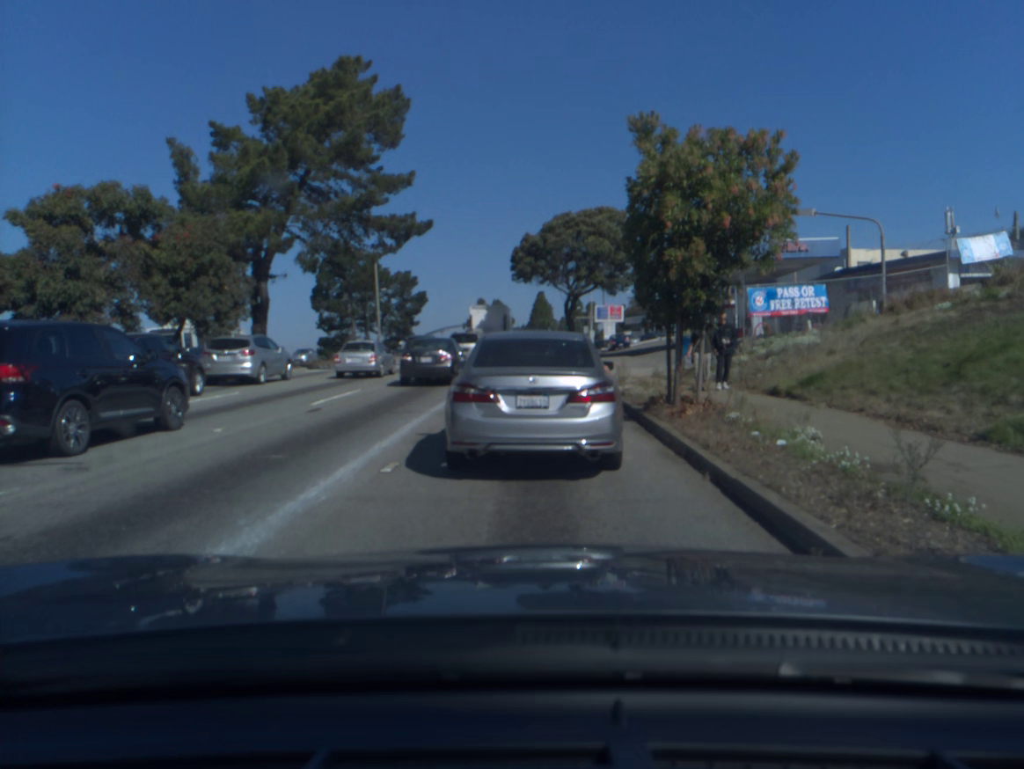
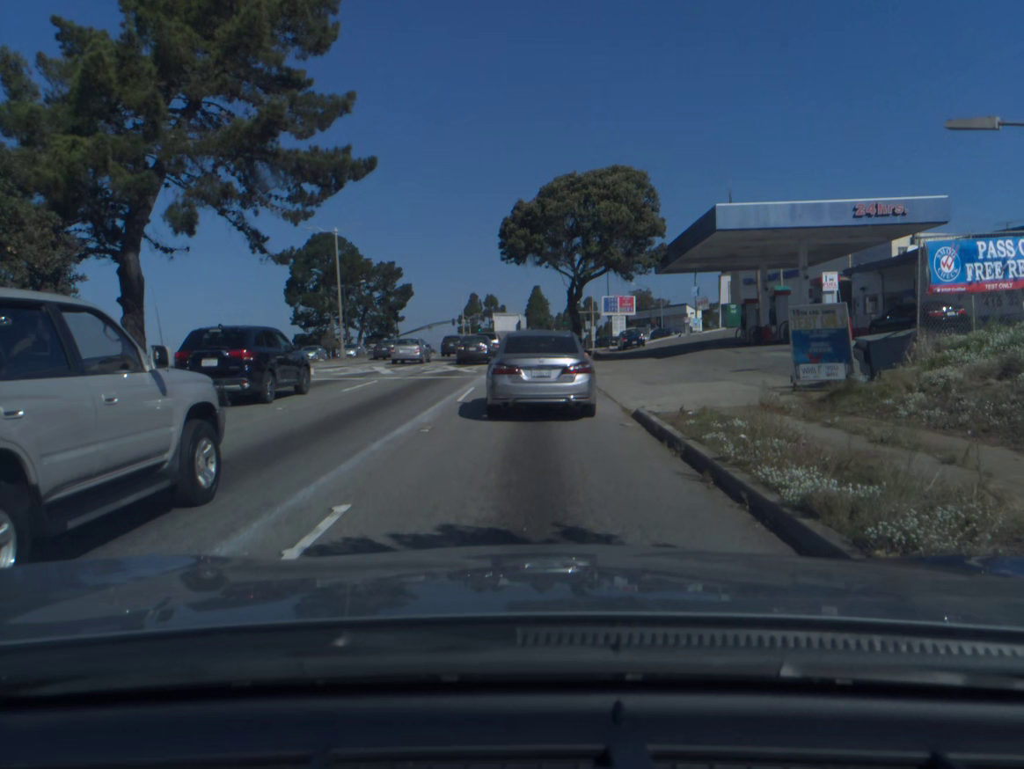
(-0.1, +11.2) m; 0°
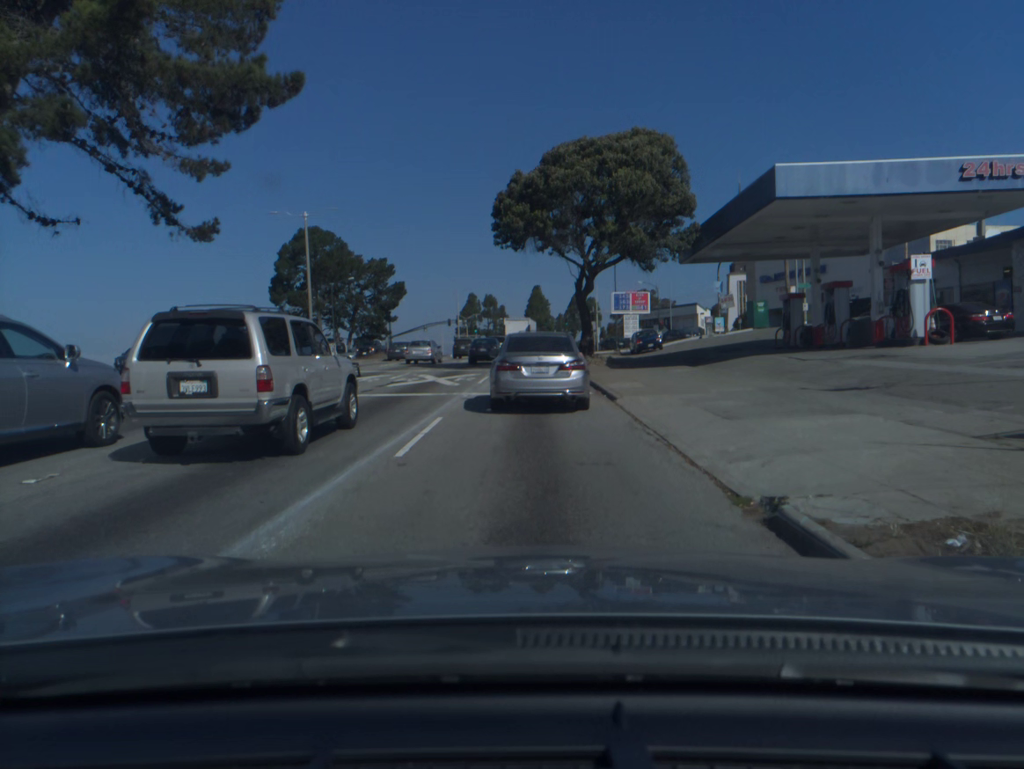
(0.0, +7.5) m; 0°
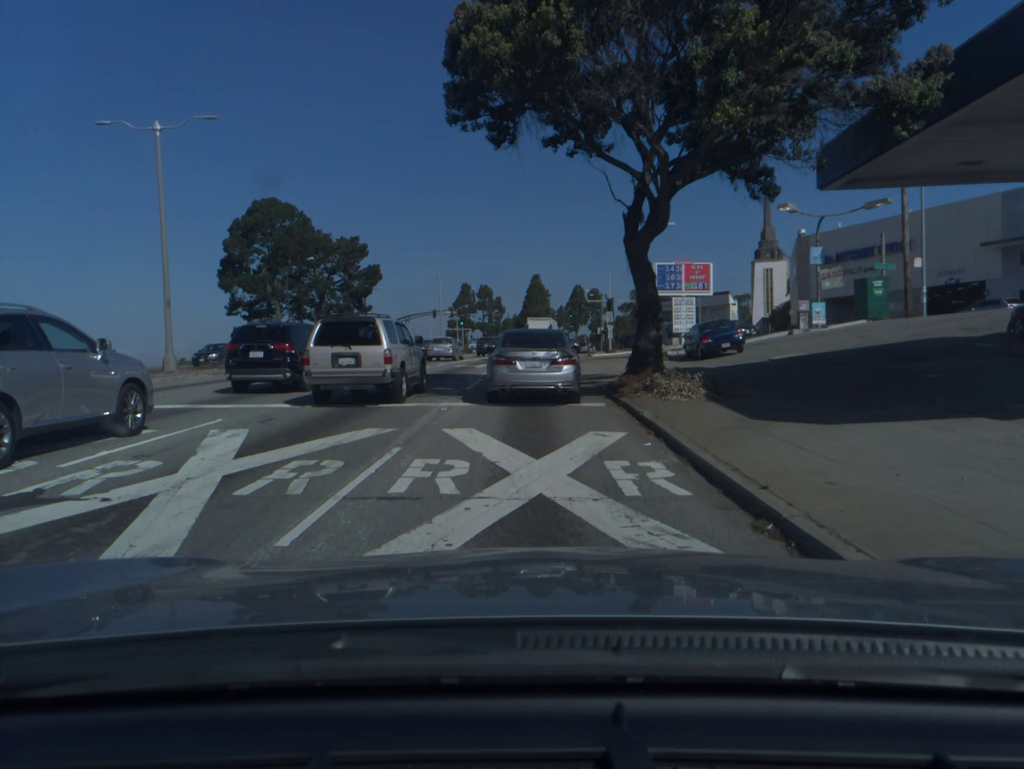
(0.0, +18.9) m; 0°
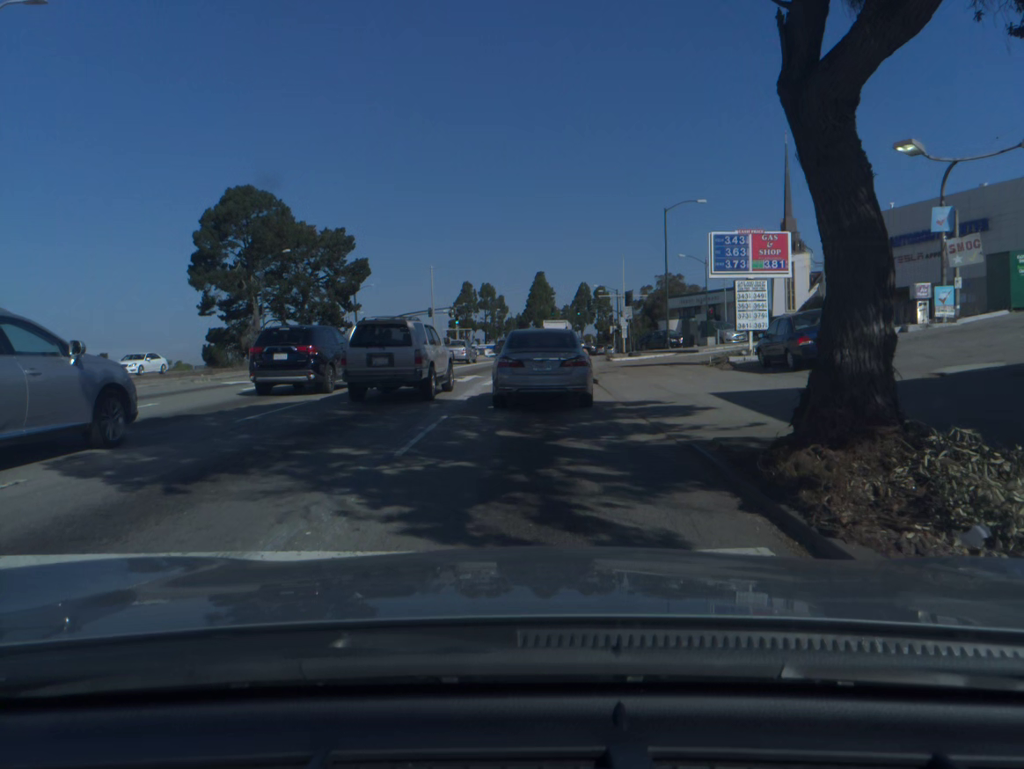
(0.0, +10.6) m; 0°
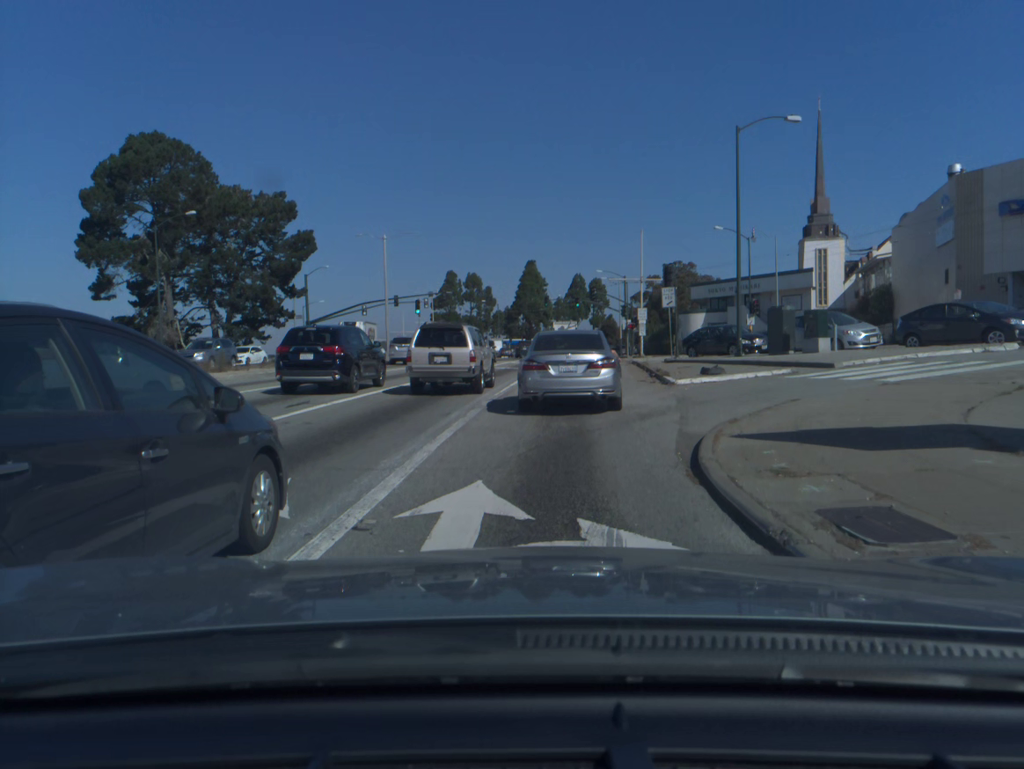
(+0.2, +20.6) m; +1°
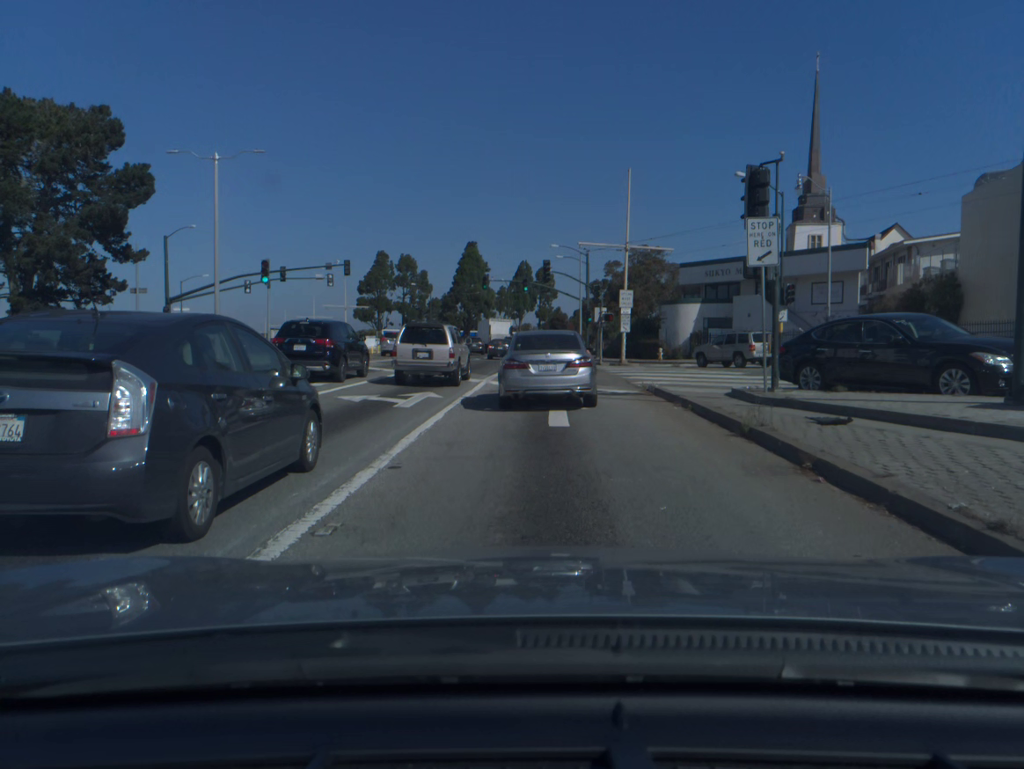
(+0.9, +22.1) m; +4°
